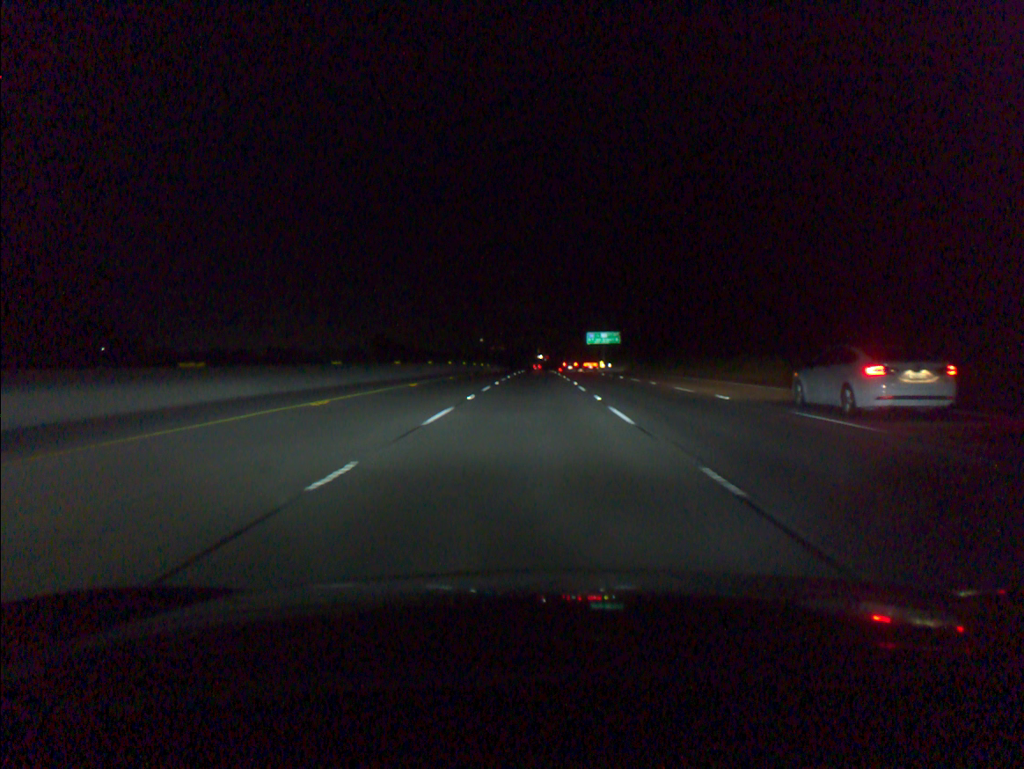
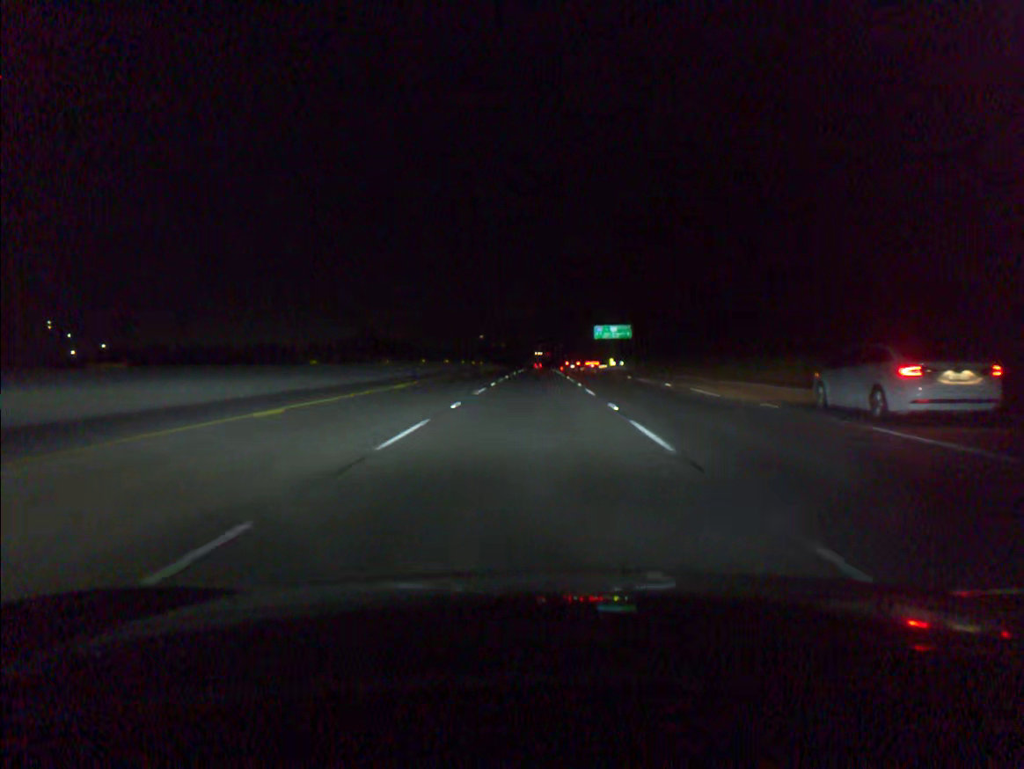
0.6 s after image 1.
(0.0, +18.5) m; 0°
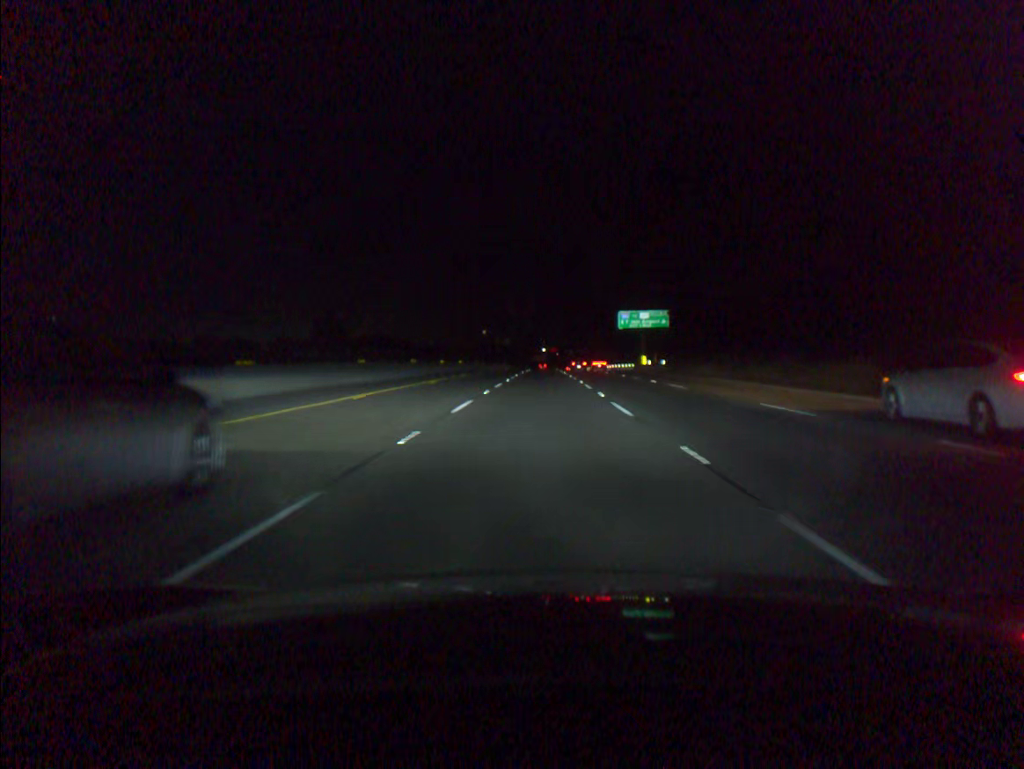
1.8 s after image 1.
(-0.1, +37.0) m; 0°
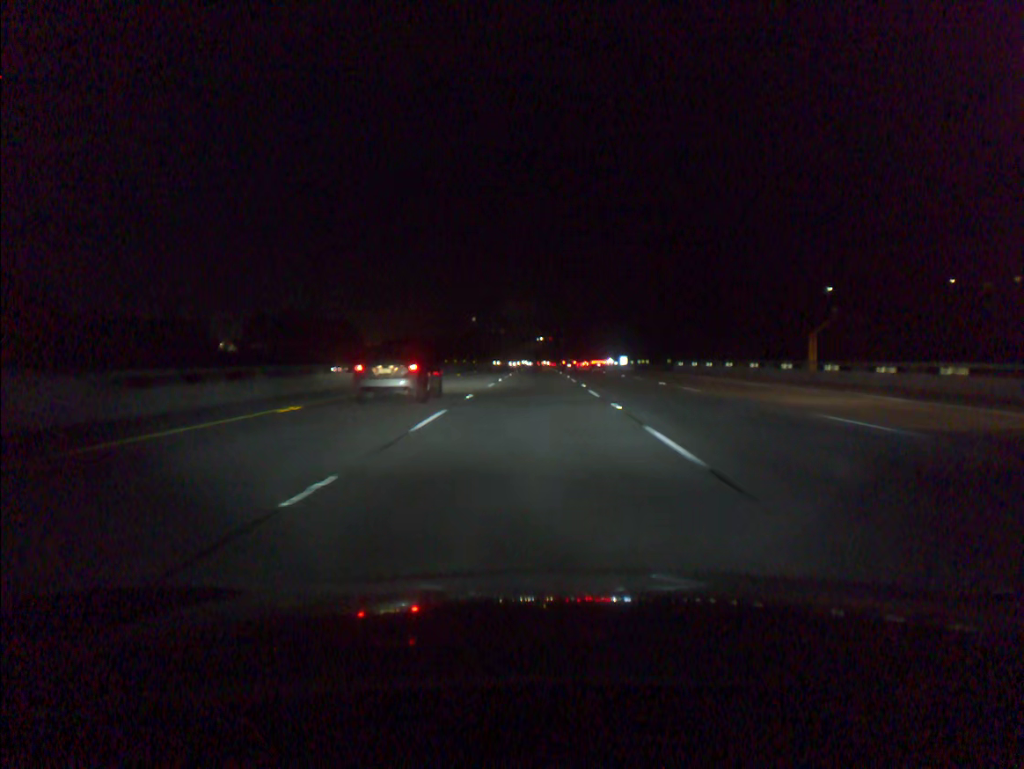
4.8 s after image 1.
(+0.5, +92.2) m; 0°
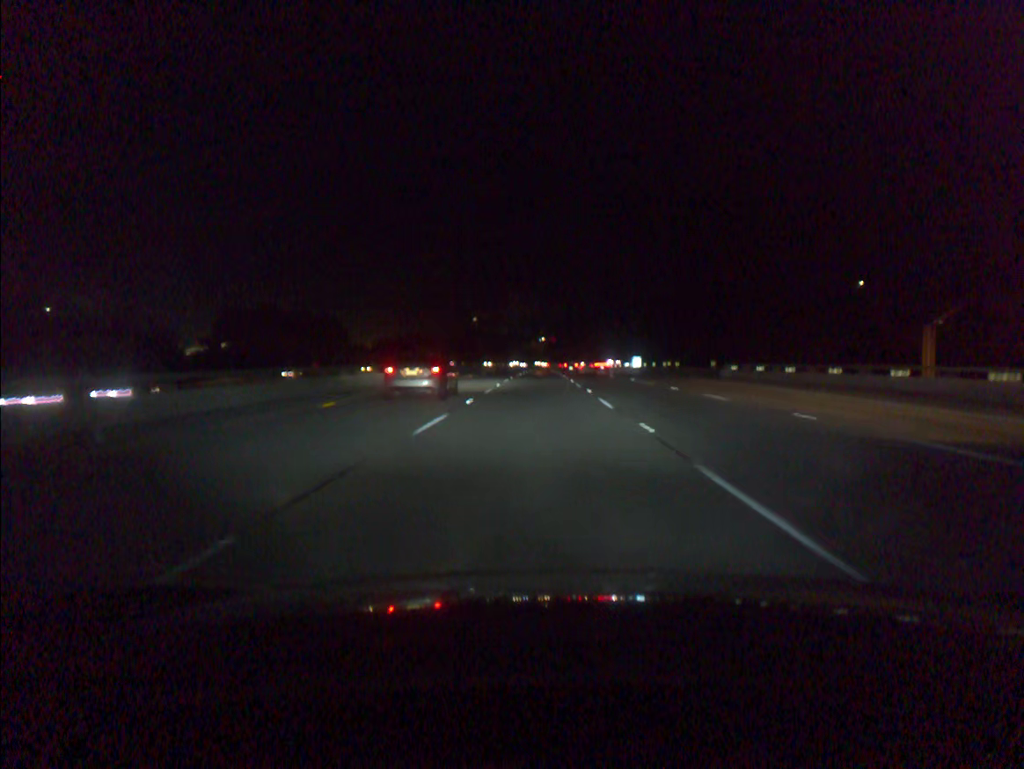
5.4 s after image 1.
(0.0, +18.4) m; 0°
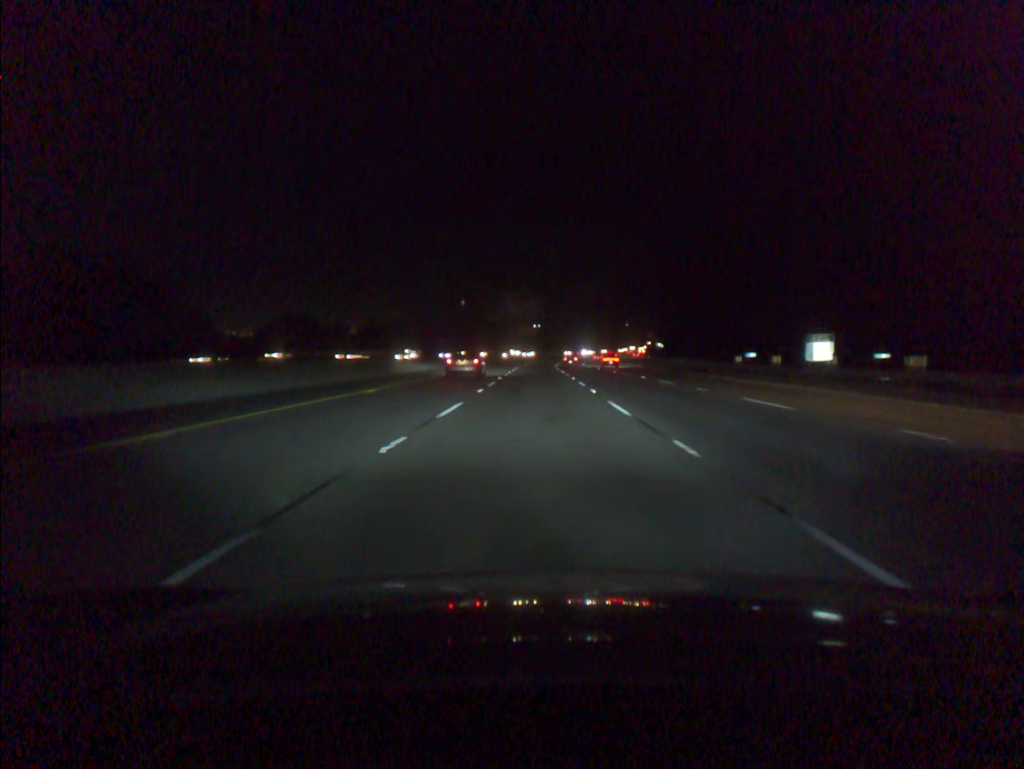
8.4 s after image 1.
(-0.1, +92.1) m; 0°
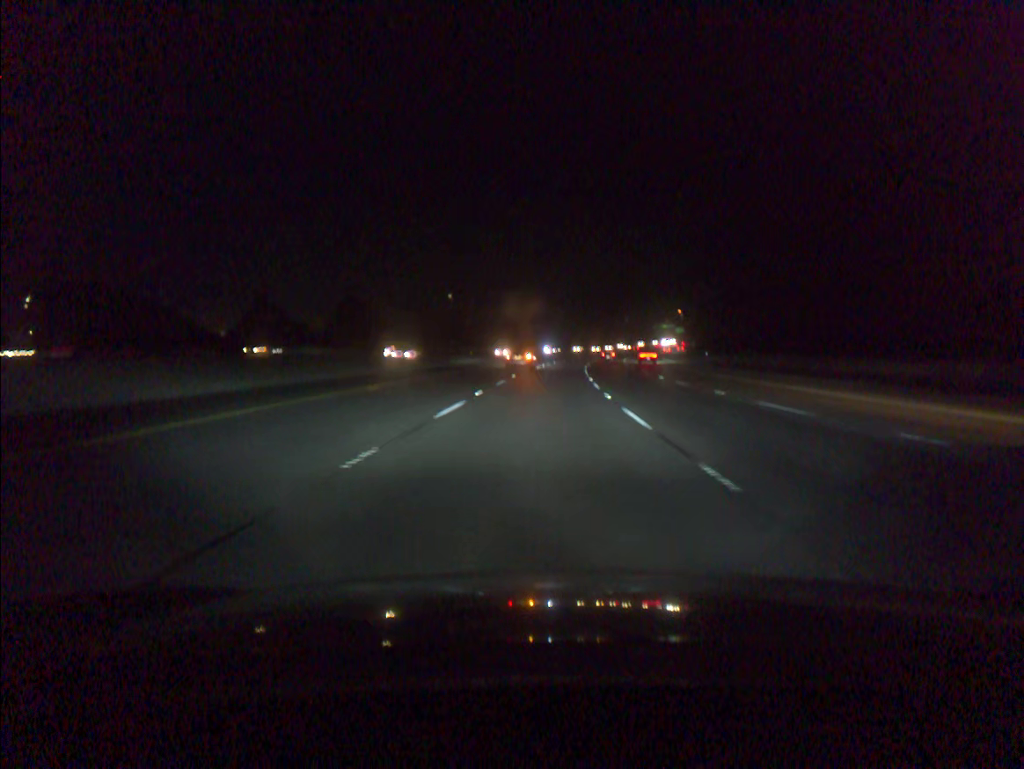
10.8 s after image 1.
(-0.2, +74.0) m; 0°
